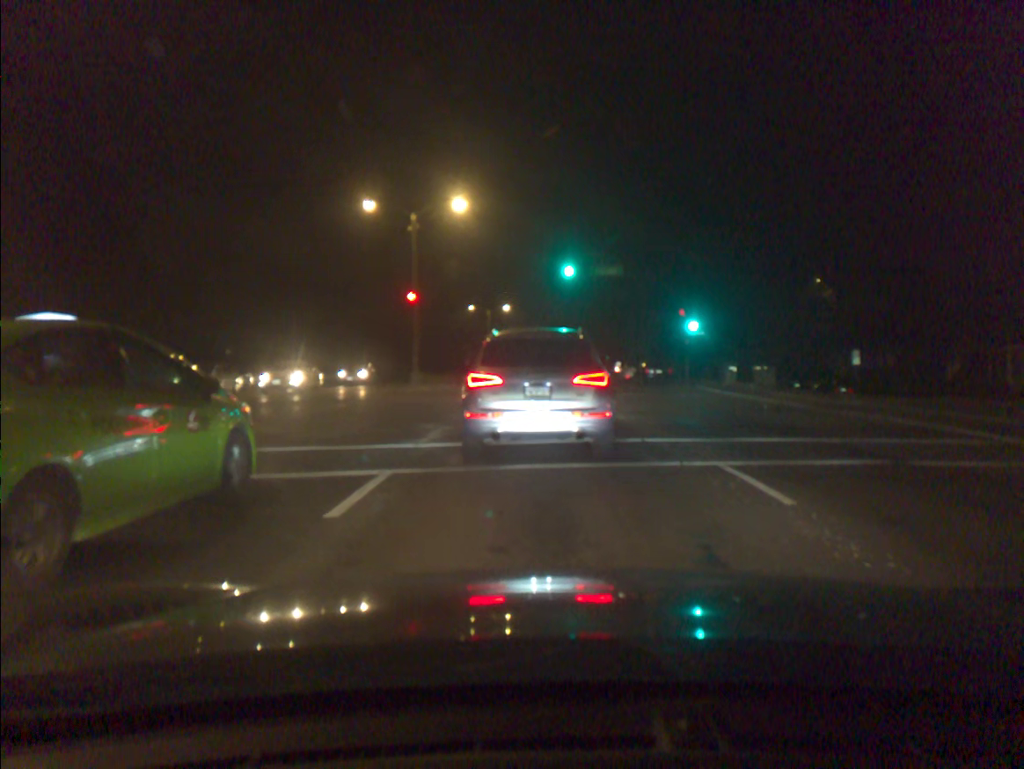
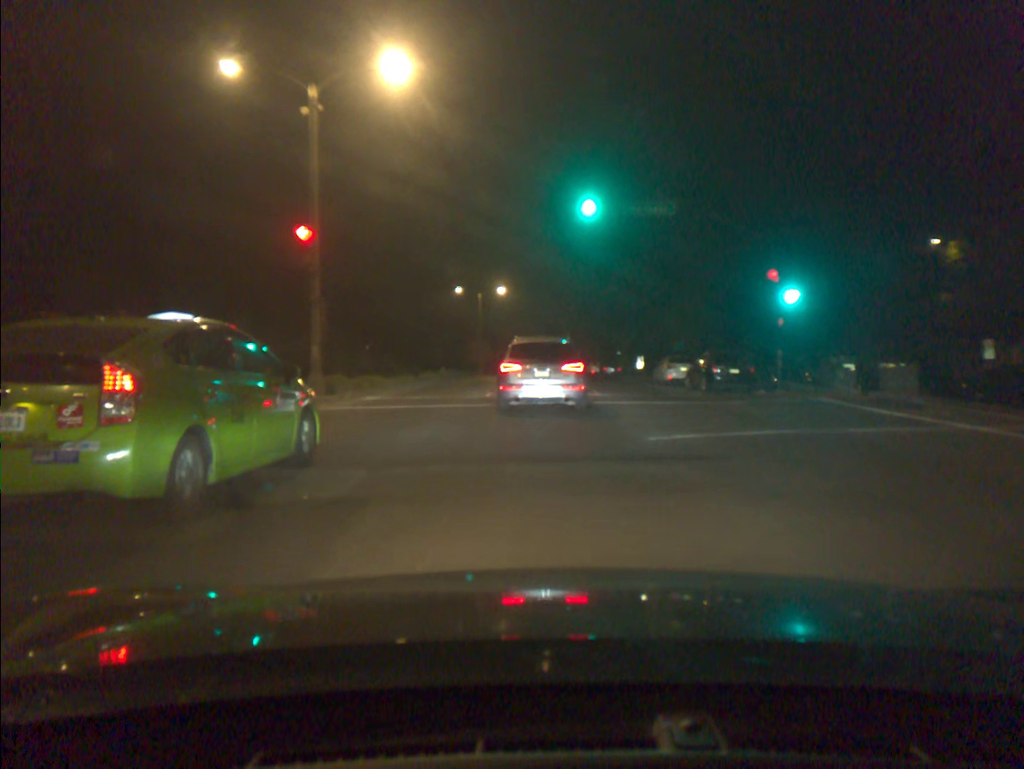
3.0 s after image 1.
(0.0, +16.6) m; 0°
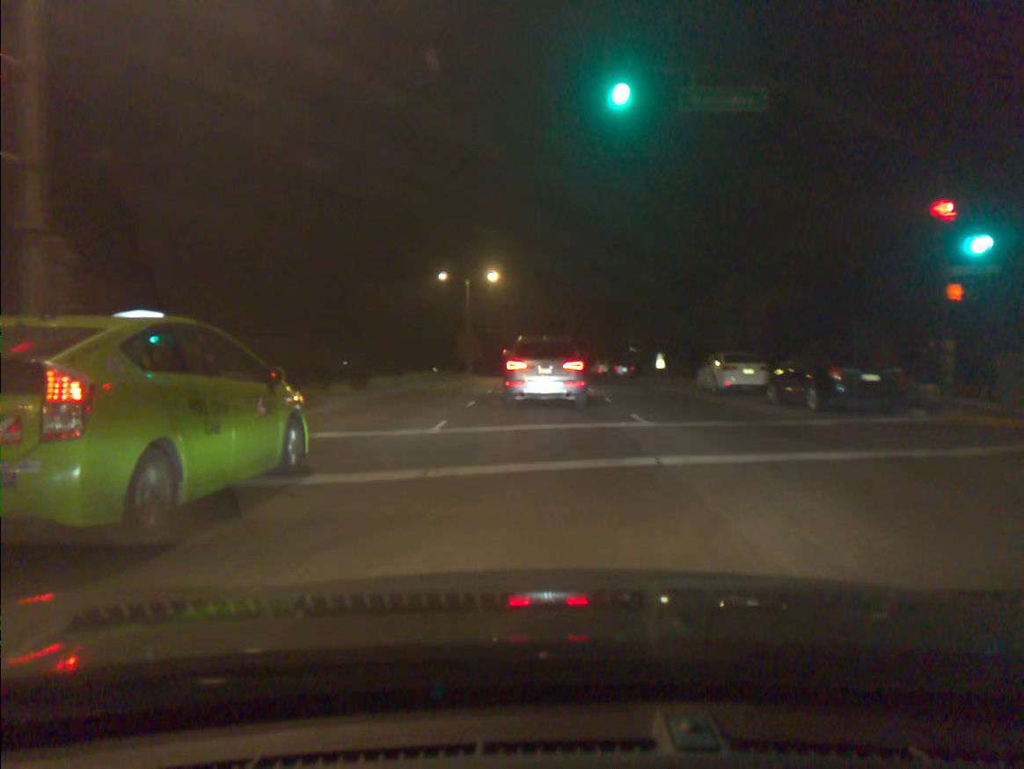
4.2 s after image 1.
(0.0, +11.5) m; 0°
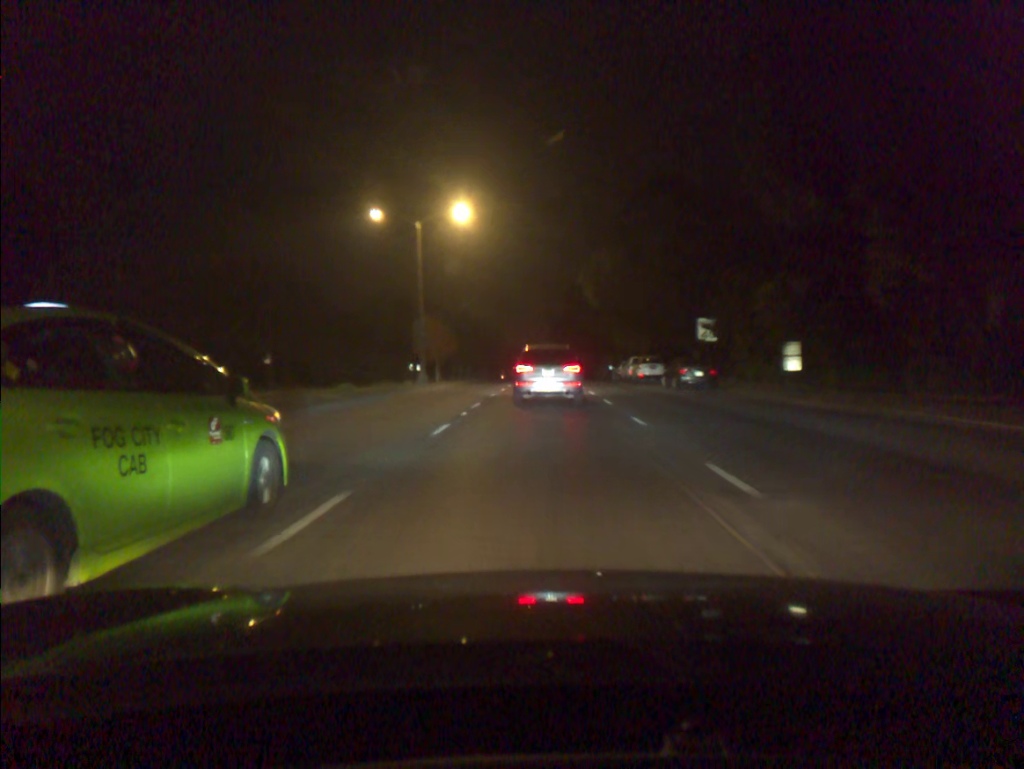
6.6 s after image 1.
(0.0, +27.9) m; 0°
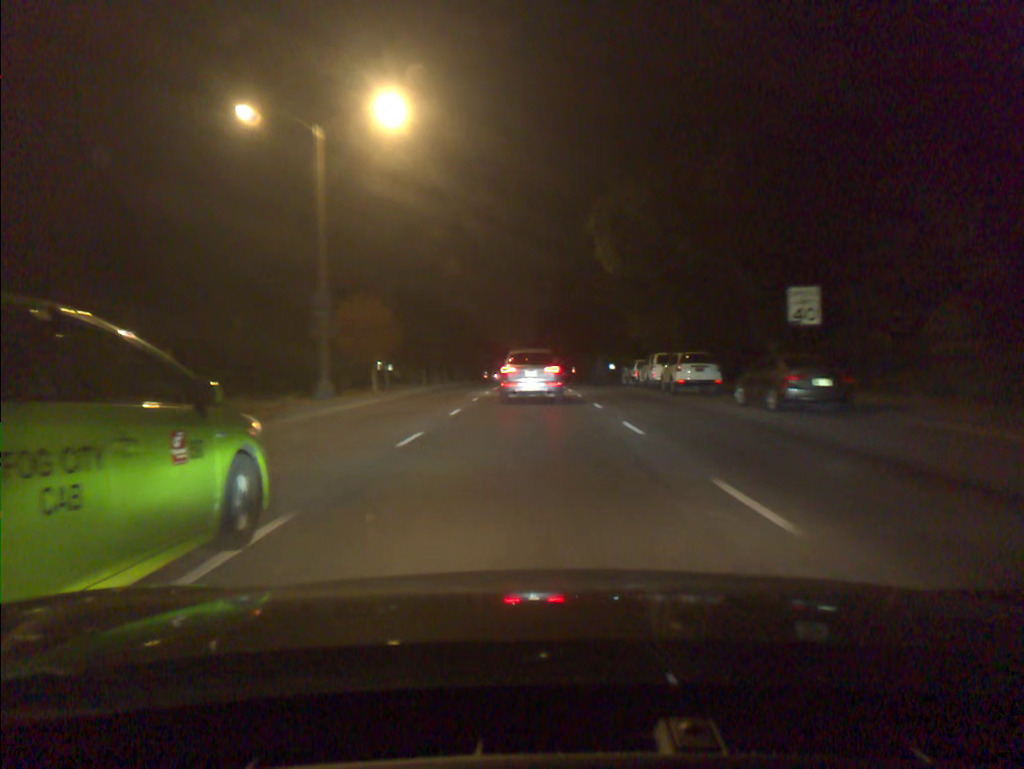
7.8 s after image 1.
(+0.1, +16.0) m; +1°
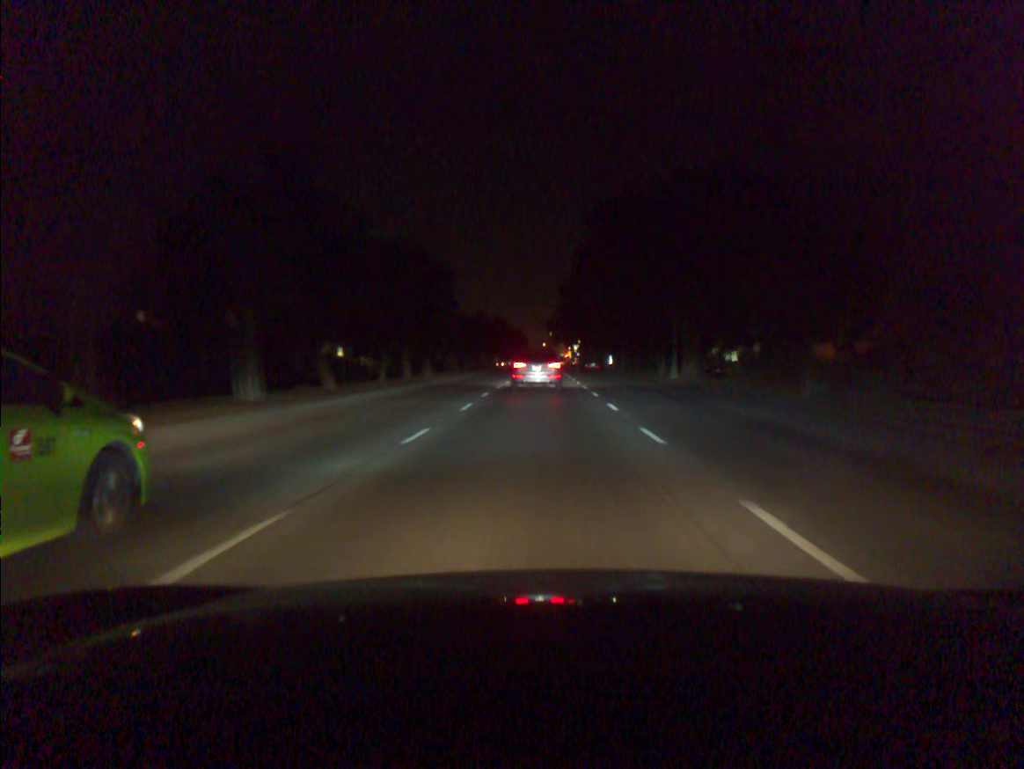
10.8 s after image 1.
(-0.8, +44.1) m; -2°
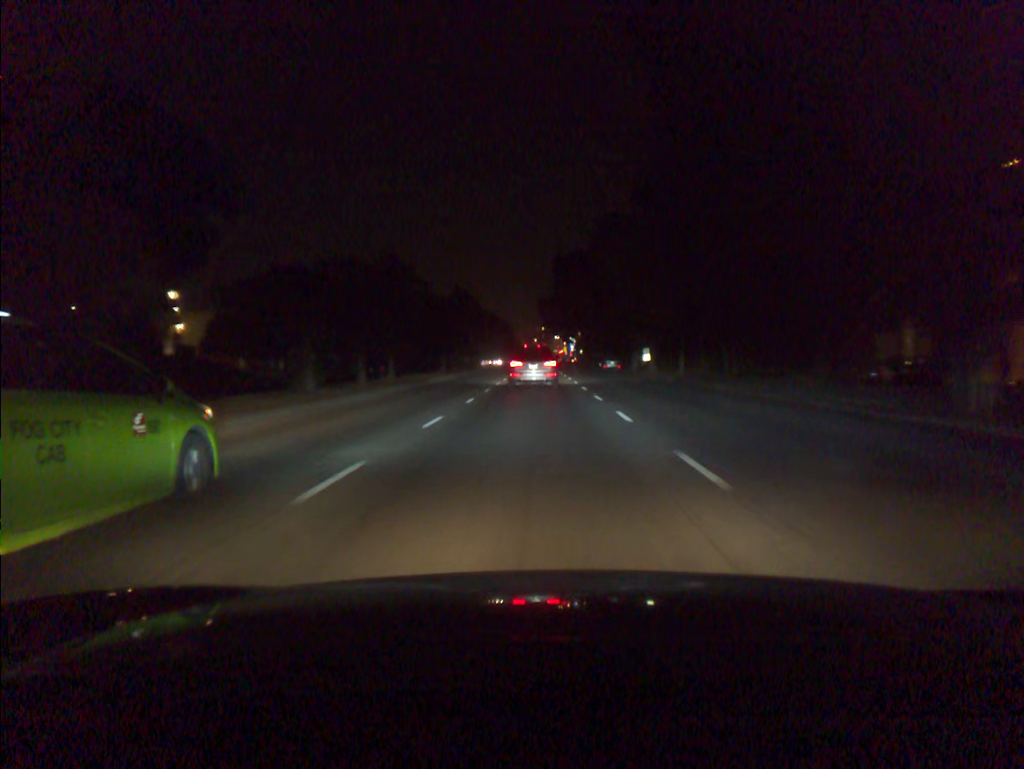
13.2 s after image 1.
(+0.4, +40.2) m; +1°
